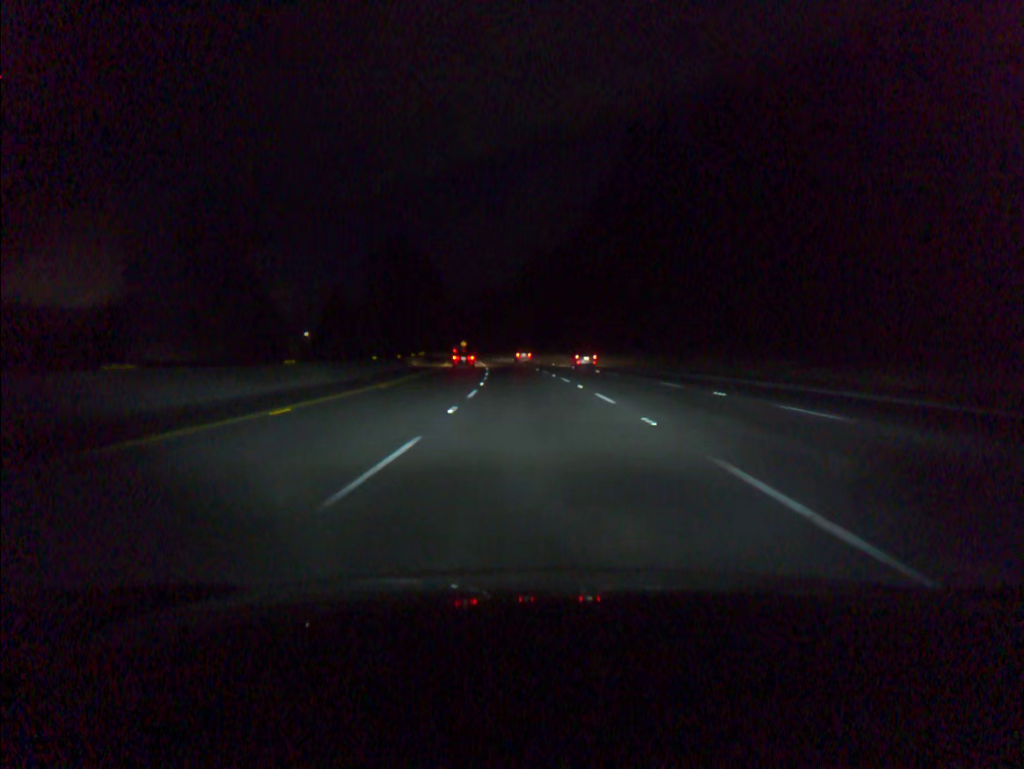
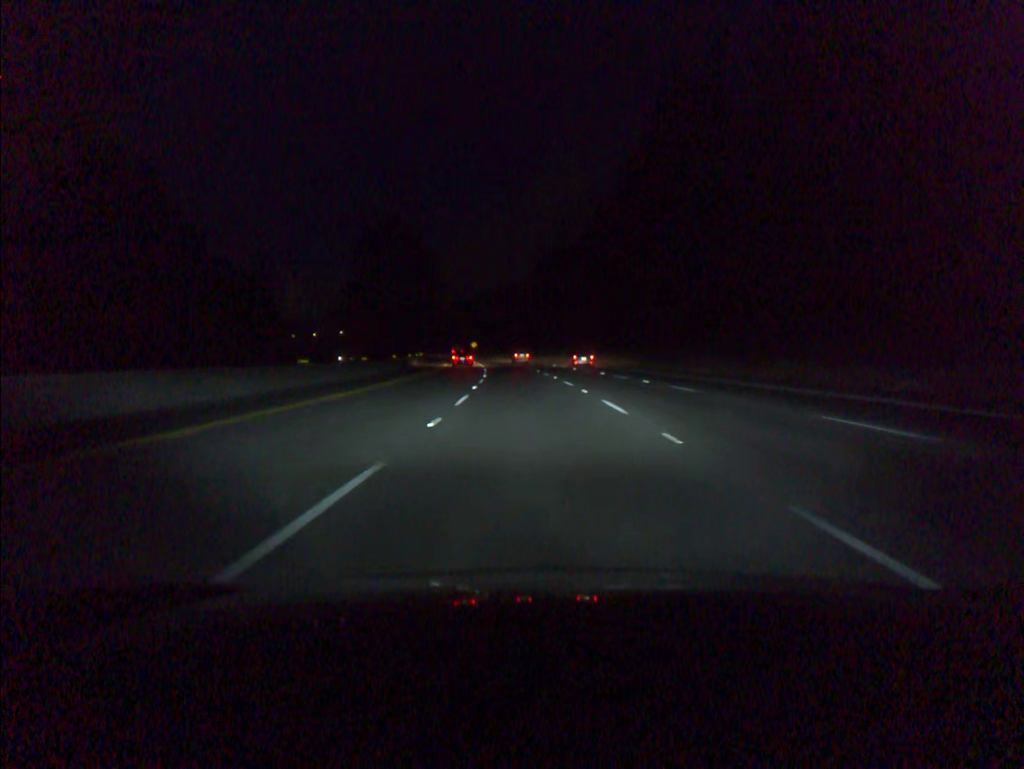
(-0.2, +17.3) m; -1°
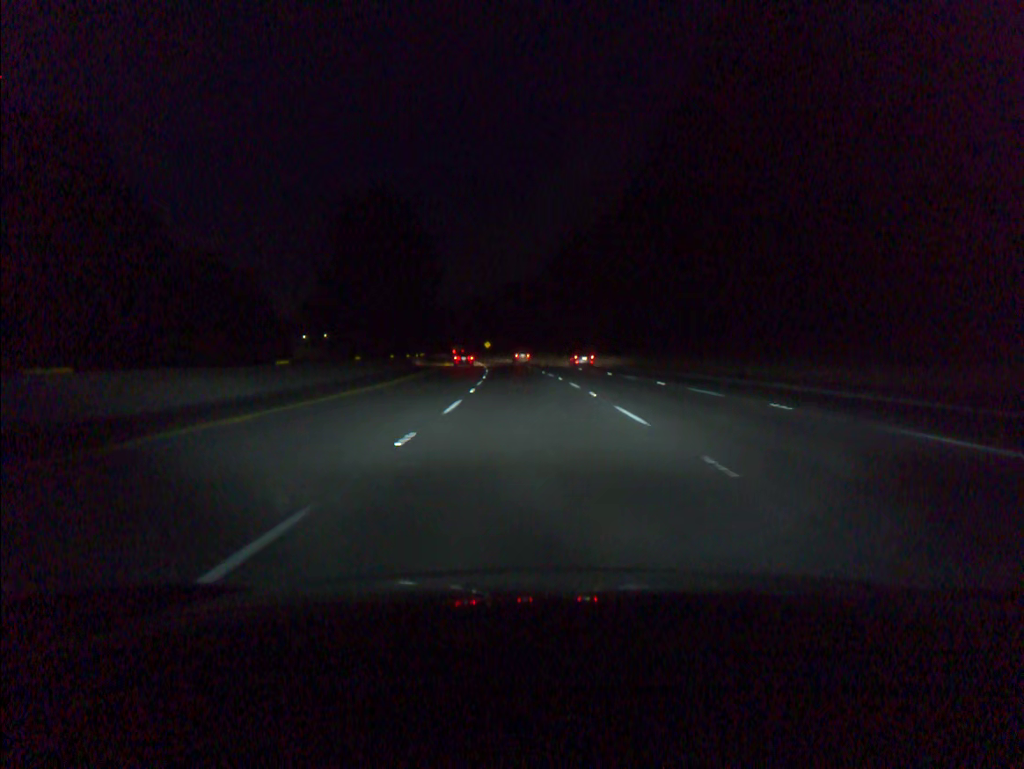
(-0.2, +17.3) m; -1°
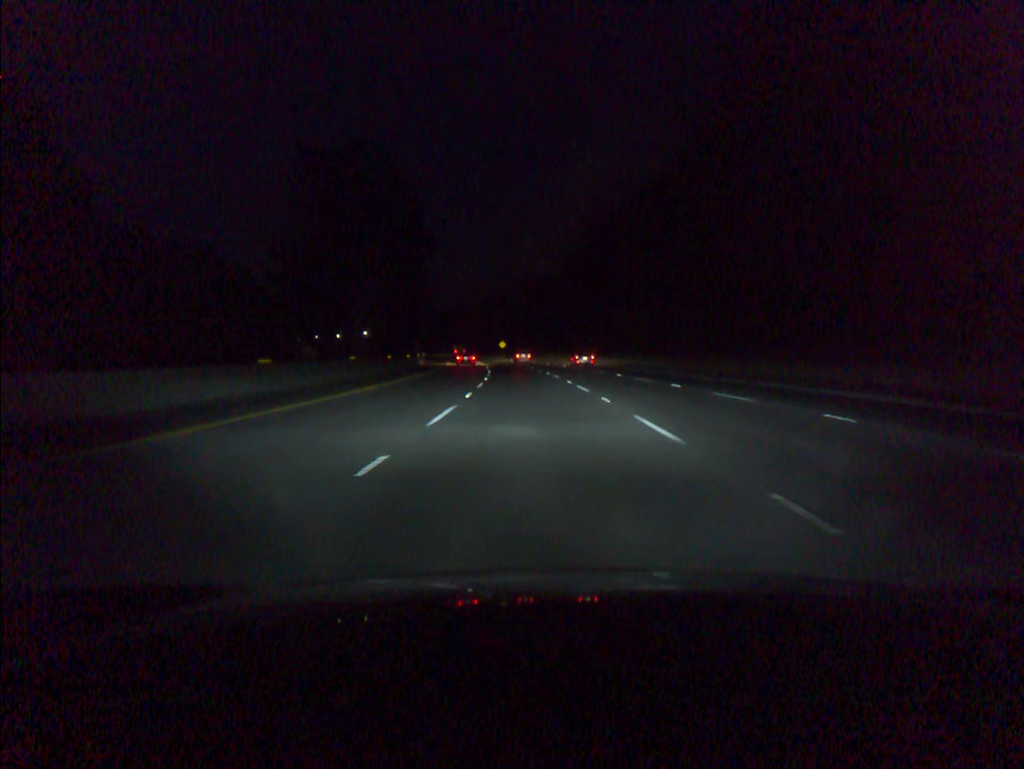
(-0.2, +17.3) m; -1°
